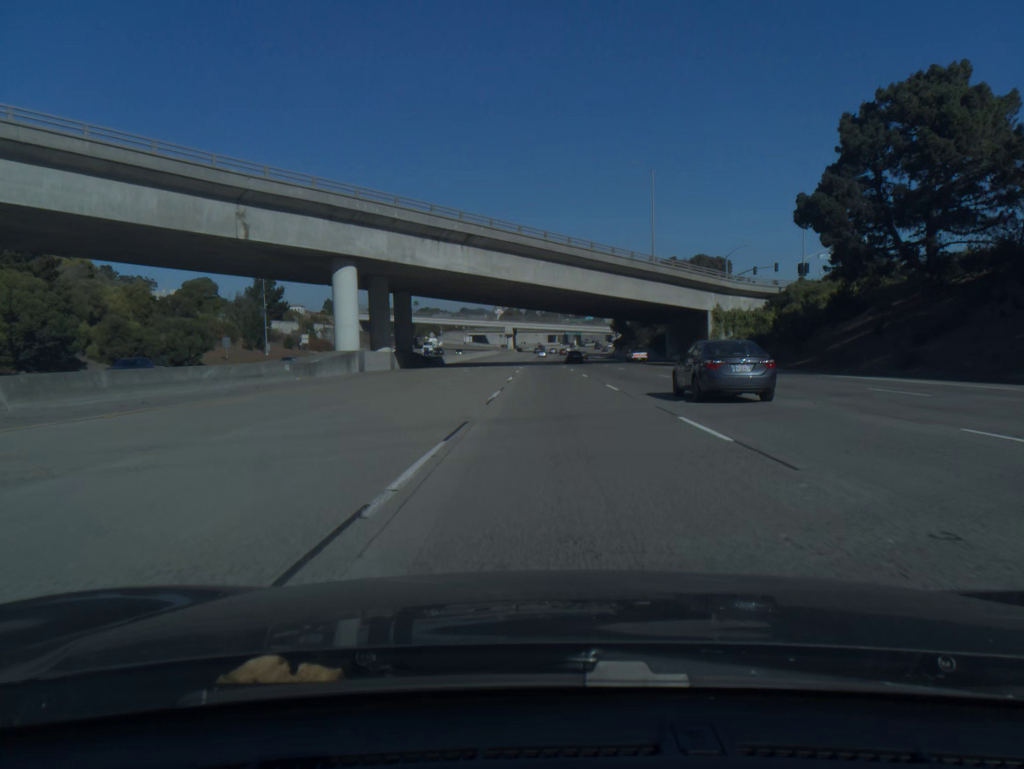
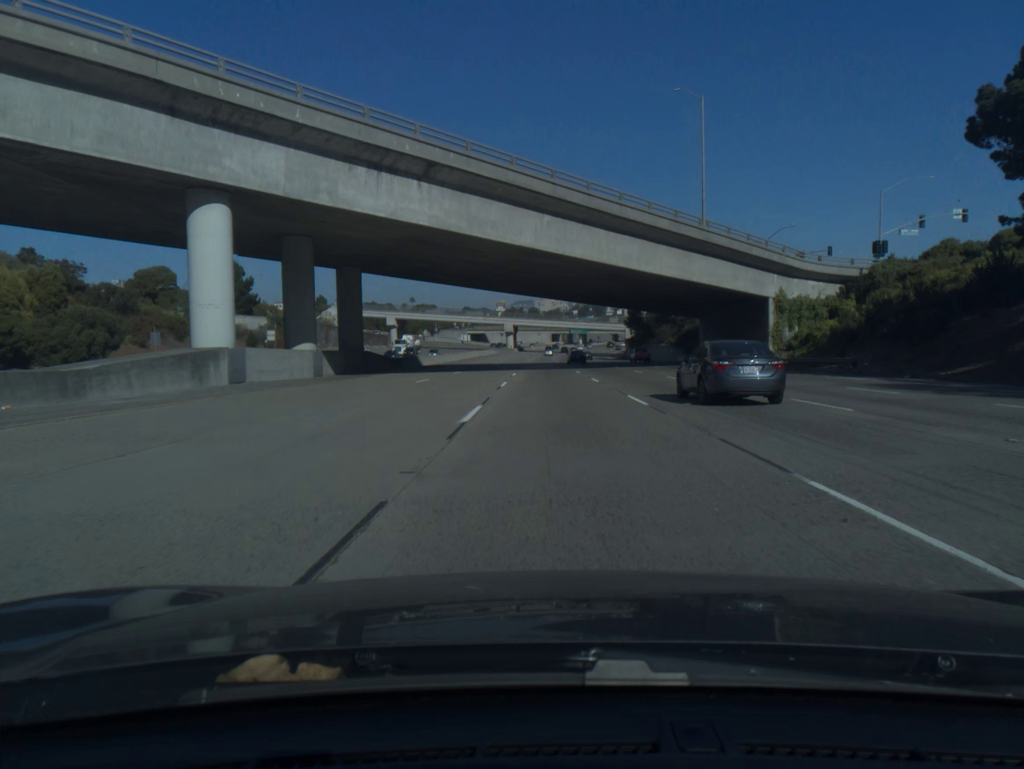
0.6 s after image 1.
(-0.1, +21.2) m; 0°
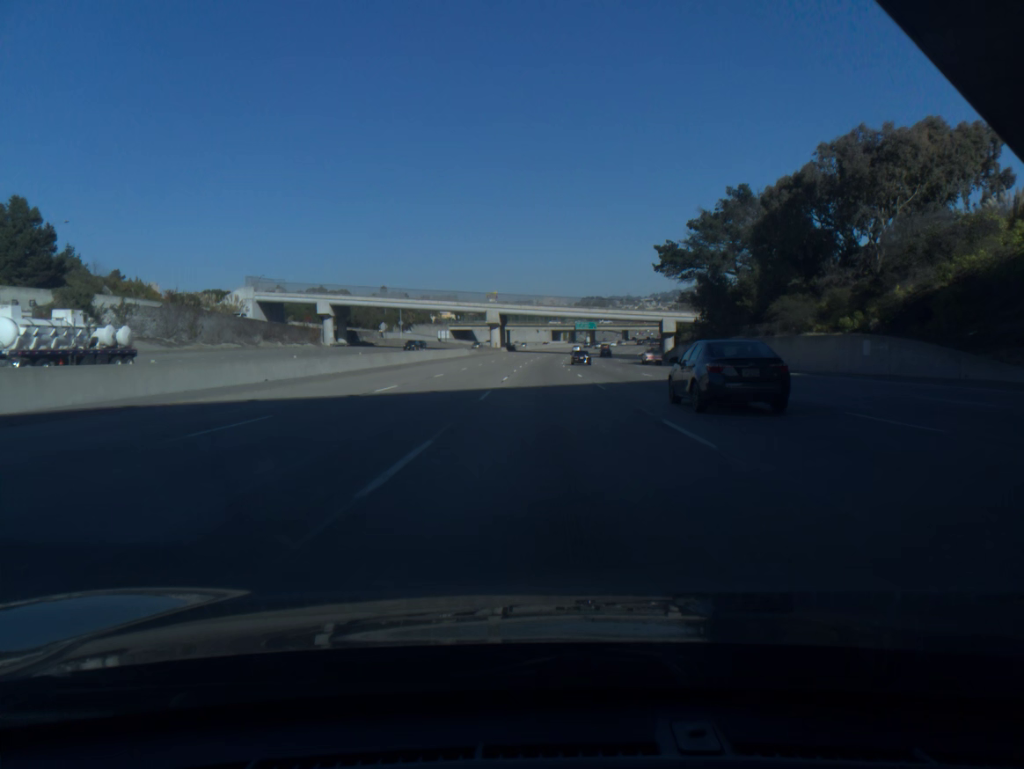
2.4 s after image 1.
(-0.1, +63.7) m; 0°
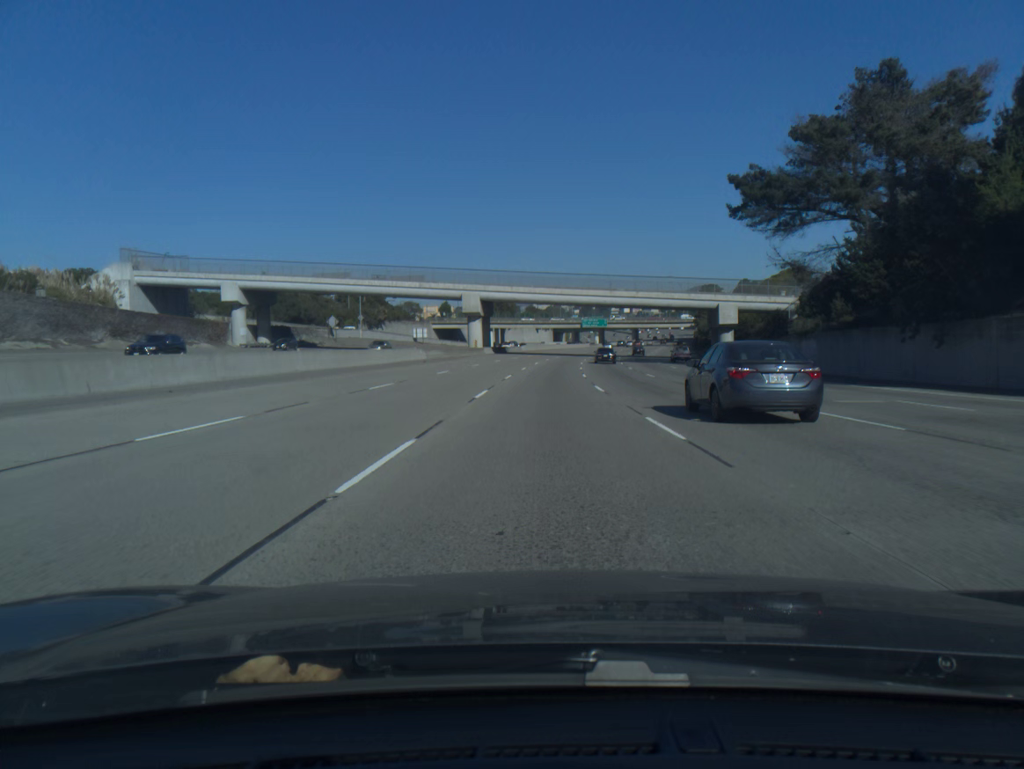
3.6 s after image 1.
(0.0, +42.7) m; 0°
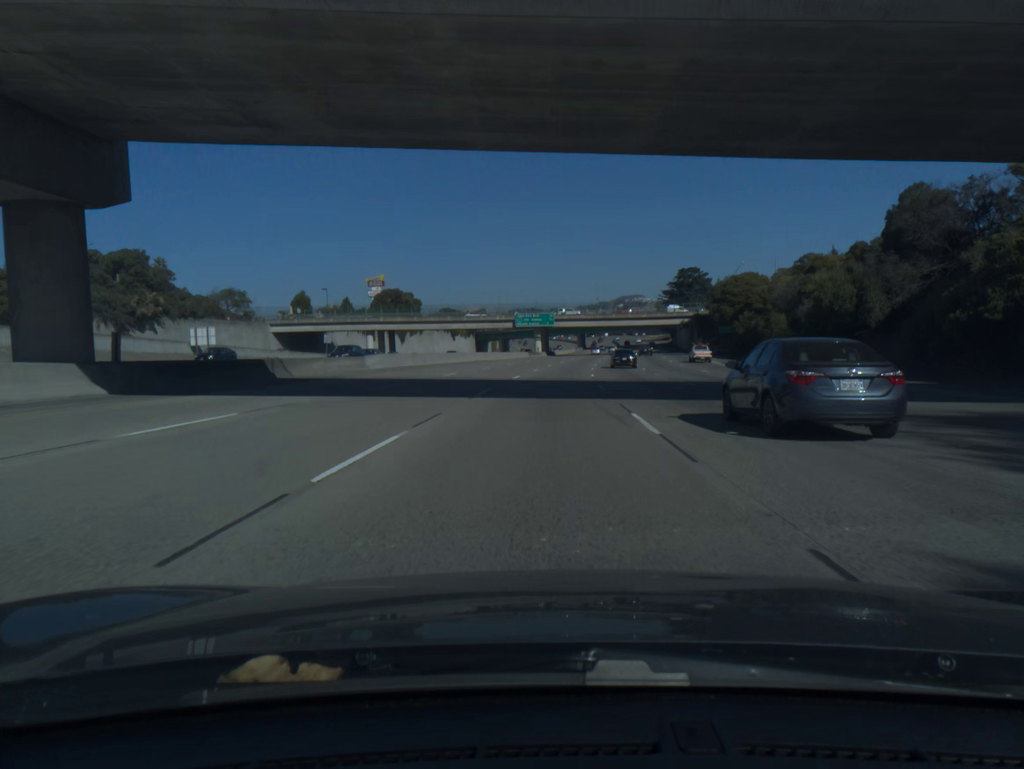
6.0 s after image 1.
(+2.9, +84.8) m; +5°
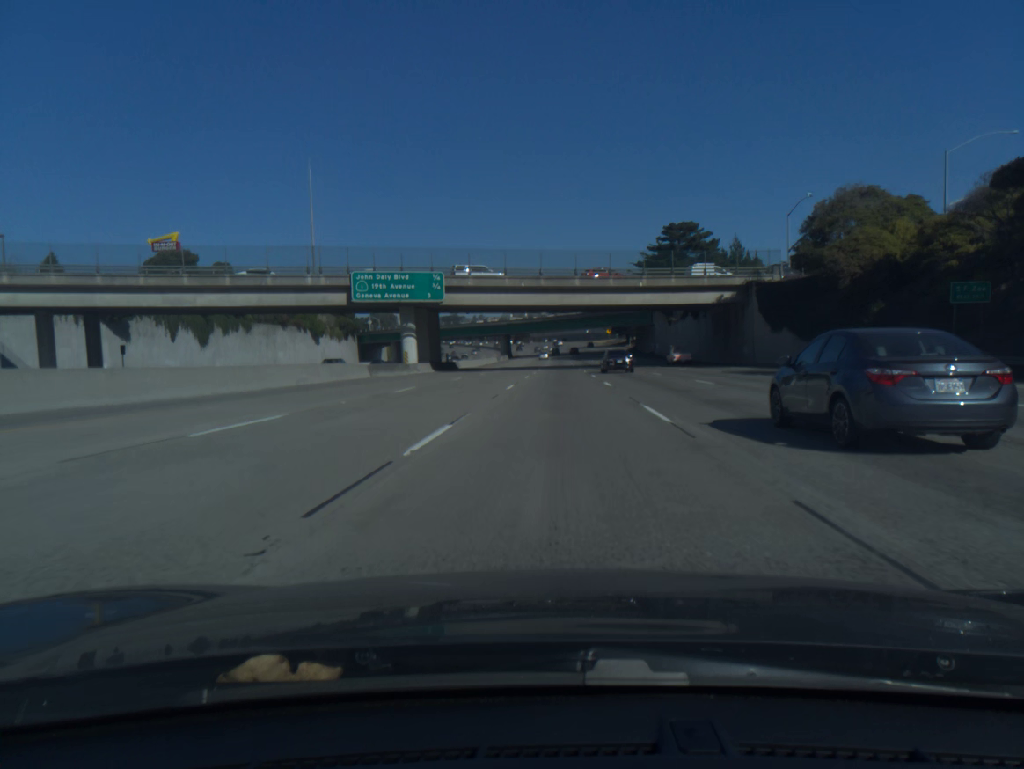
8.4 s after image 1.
(+4.3, +83.5) m; +6°
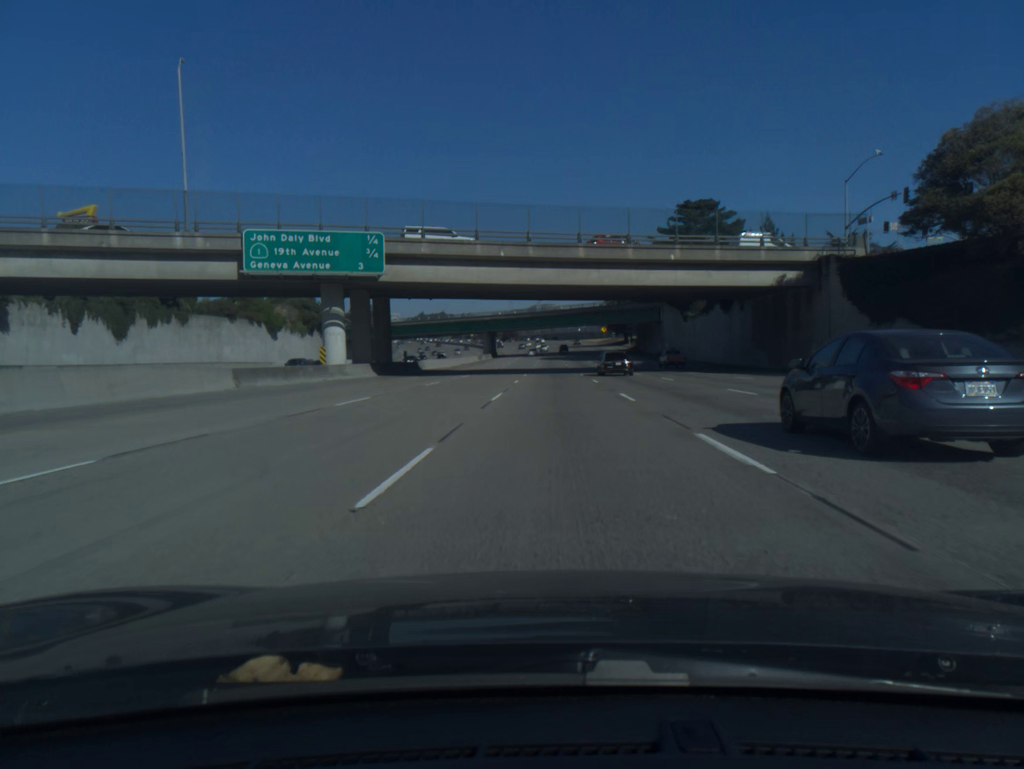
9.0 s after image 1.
(+0.2, +20.8) m; +1°
